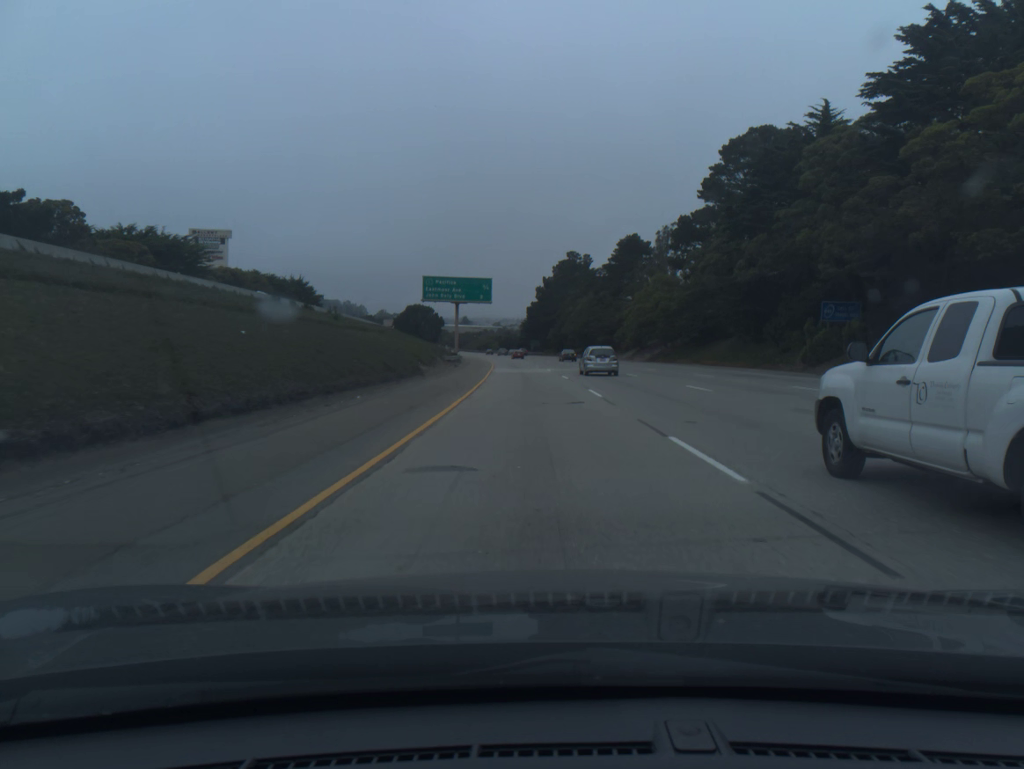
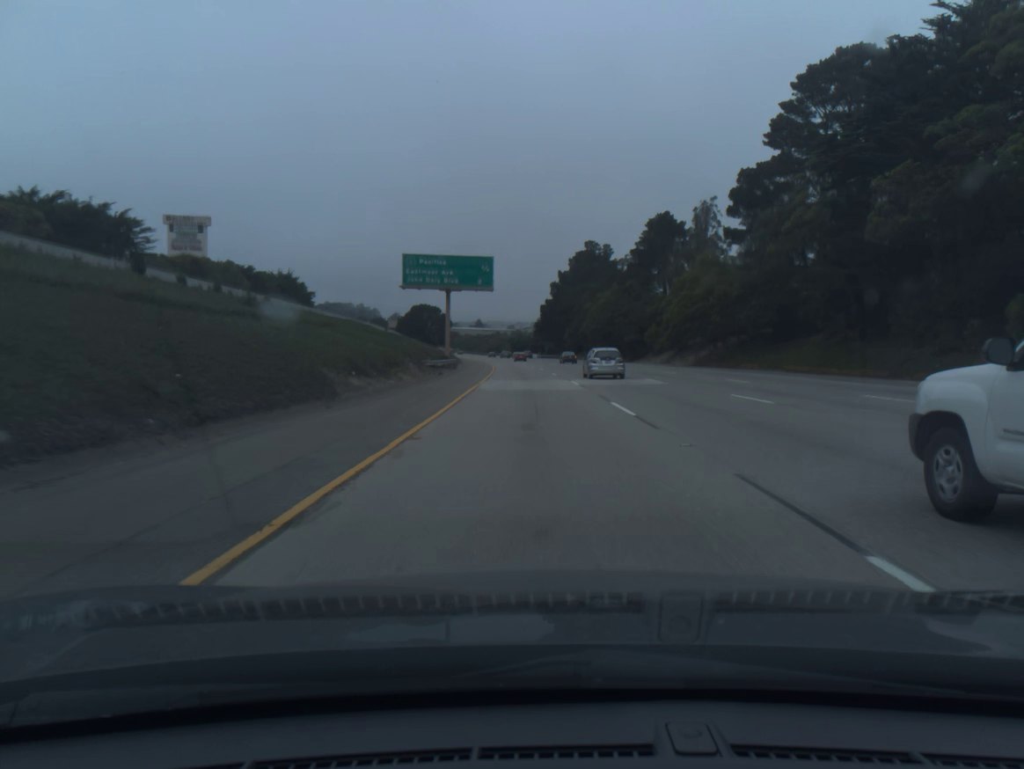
(-0.2, +20.6) m; -1°
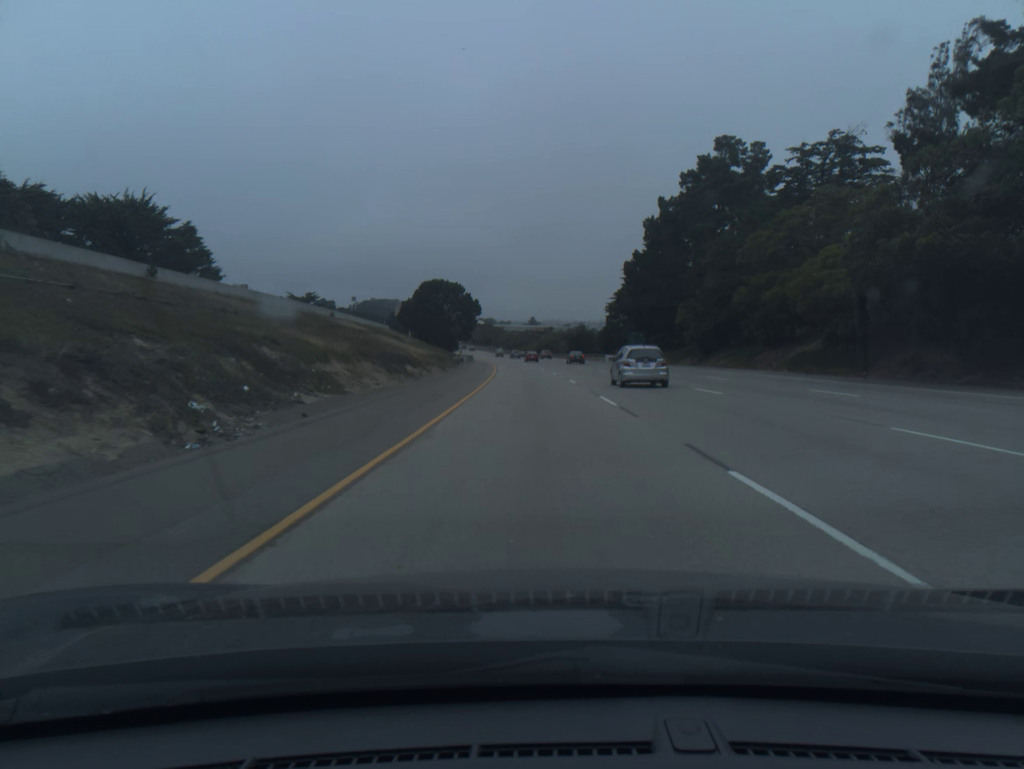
(-3.0, +82.4) m; -4°
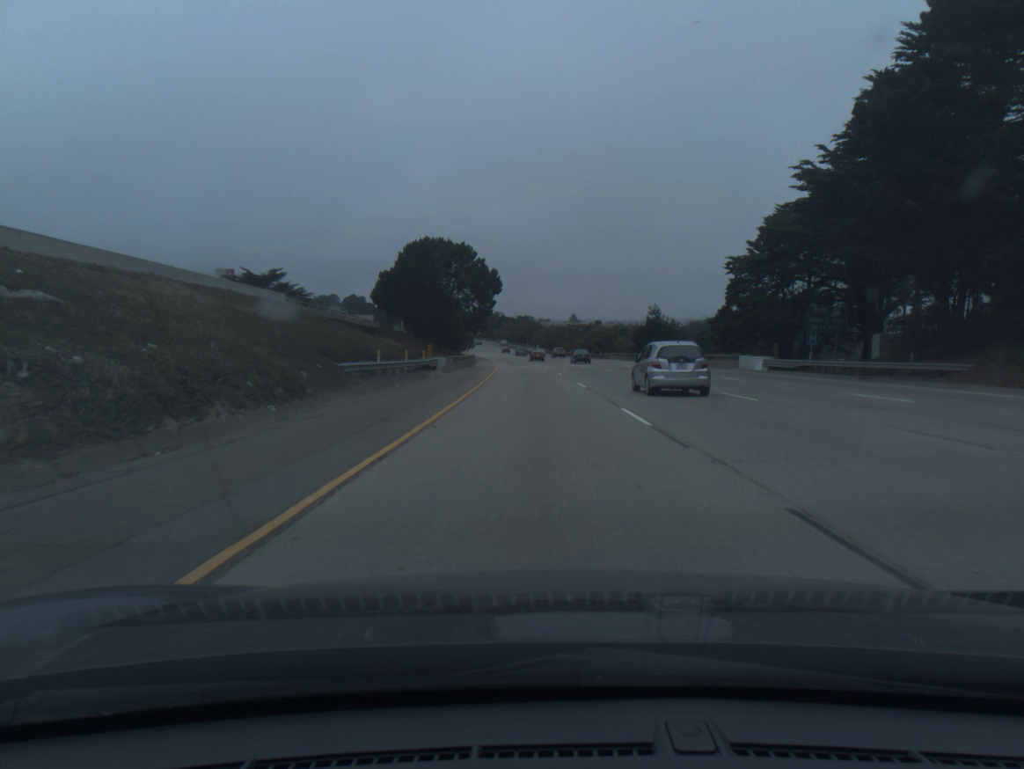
(-1.5, +61.7) m; -3°
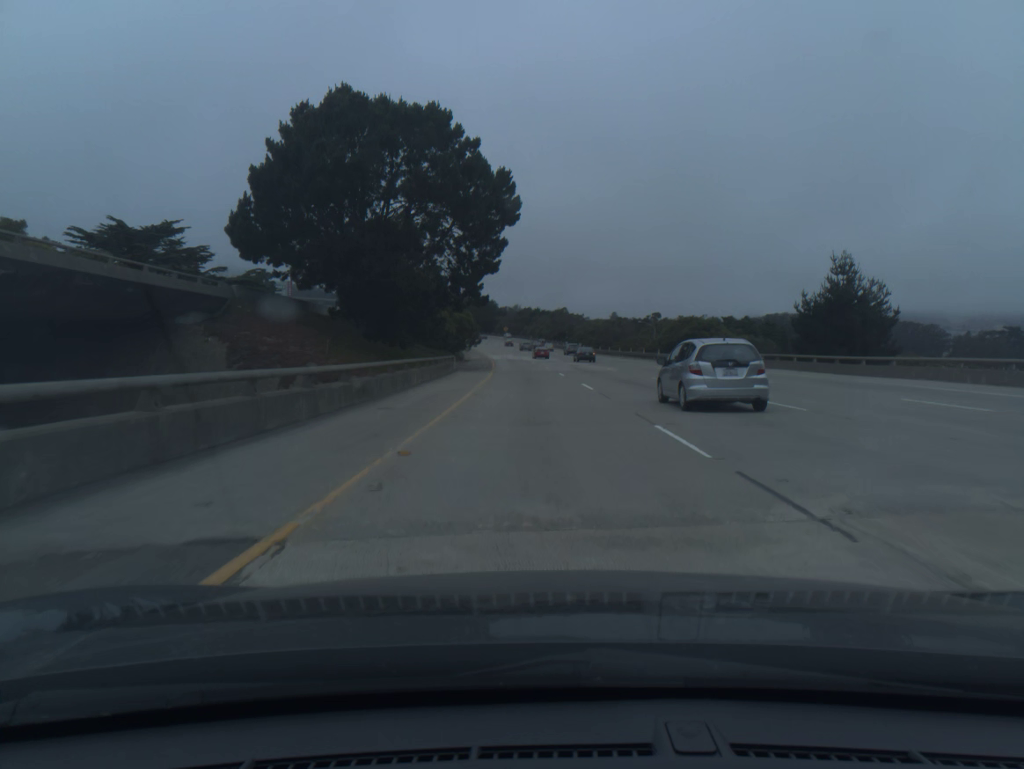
(-1.5, +61.7) m; -3°
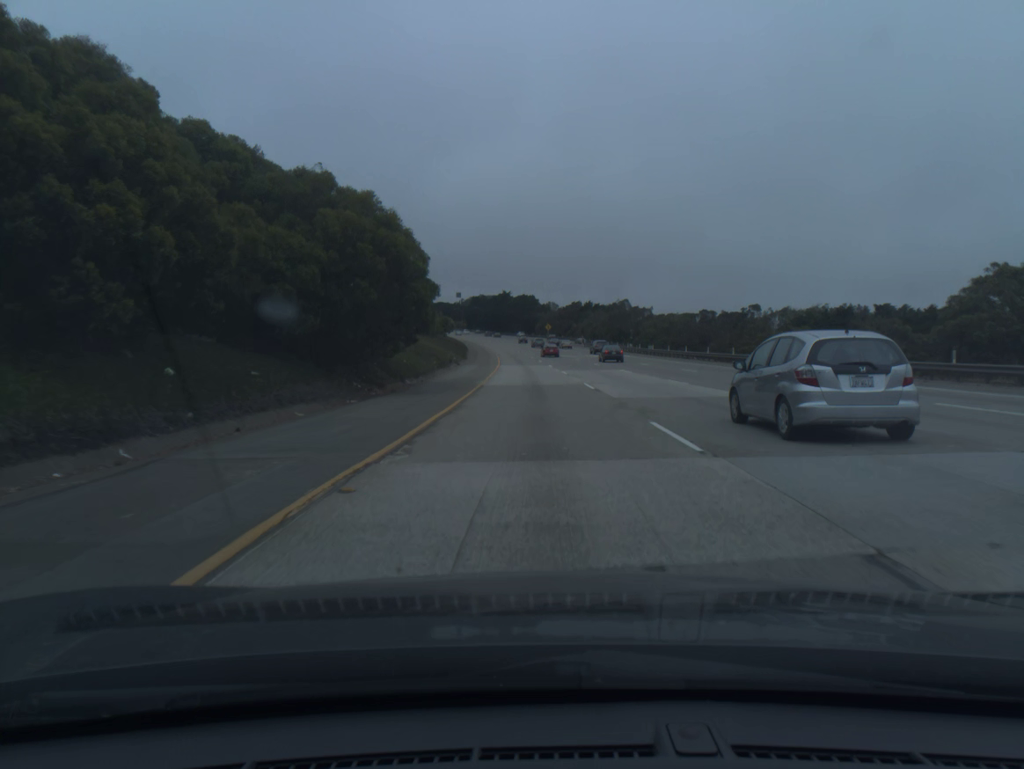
(-1.6, +61.6) m; -3°
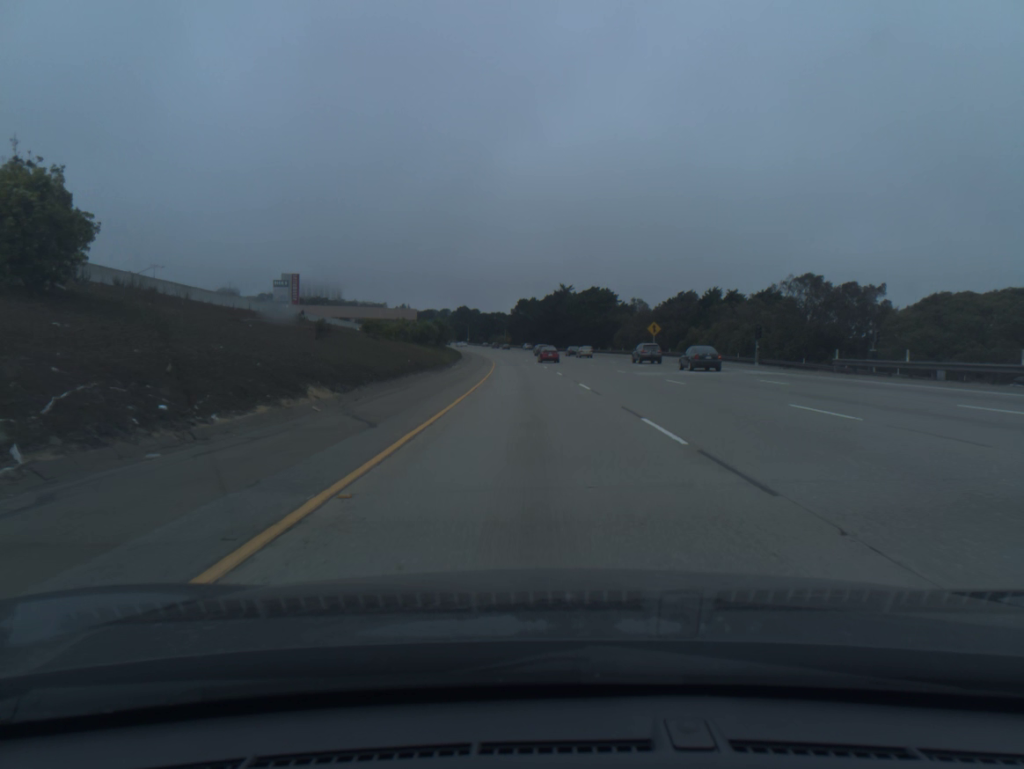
(-3.8, +102.2) m; -4°
